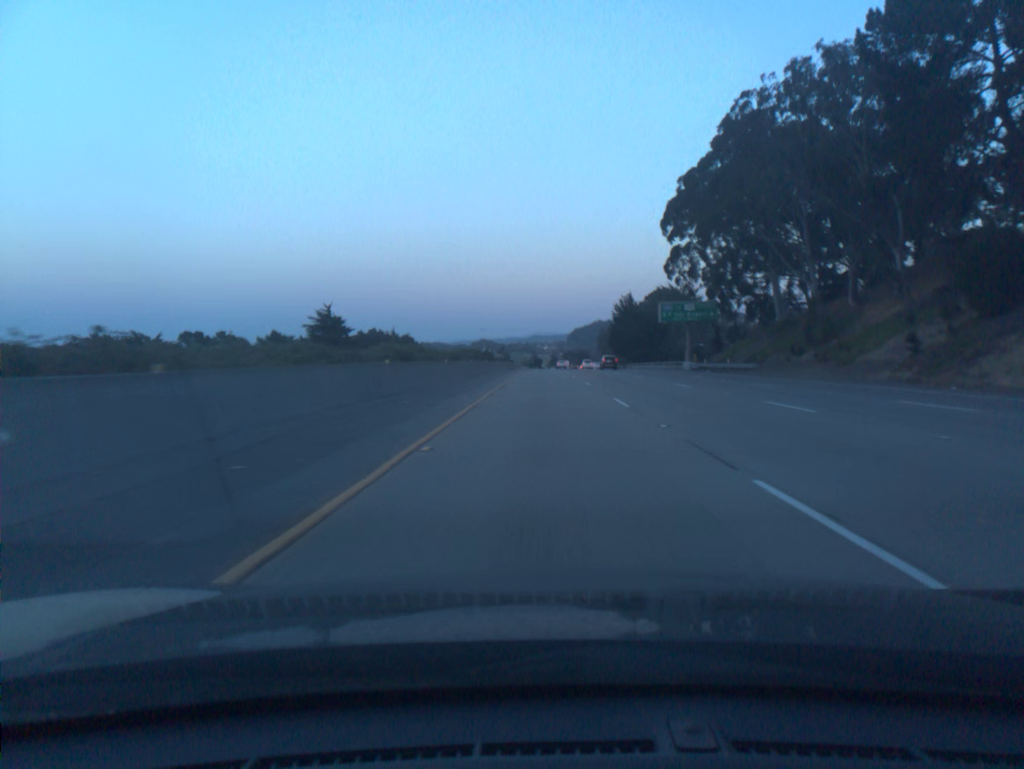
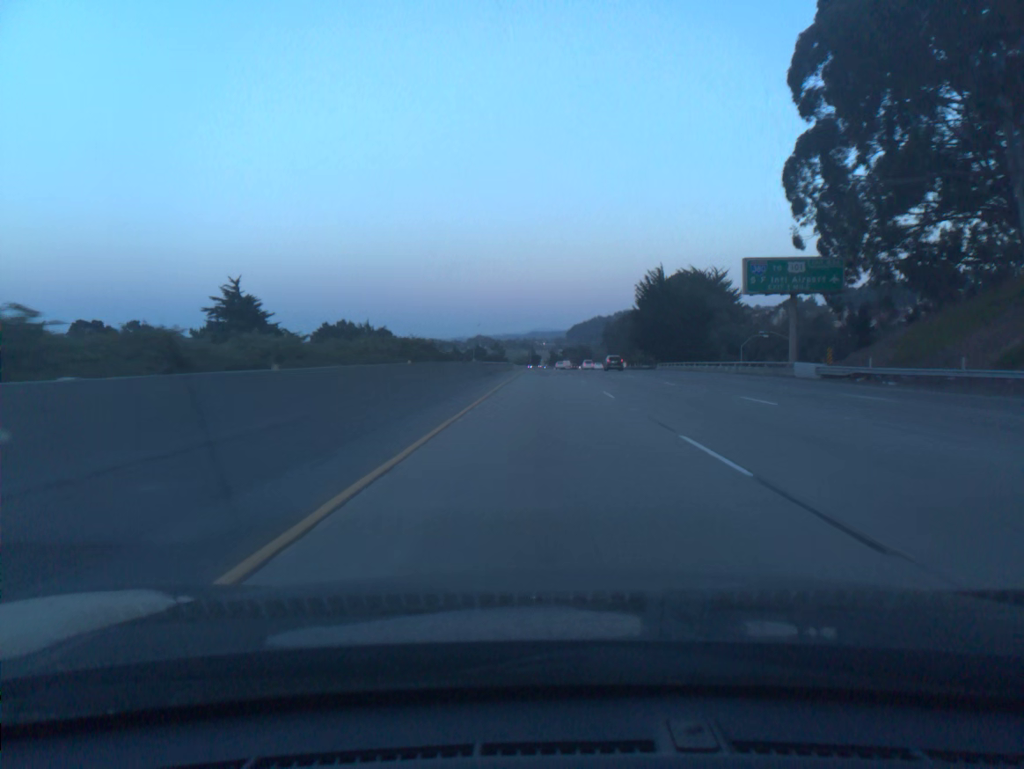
(0.0, +39.7) m; 0°
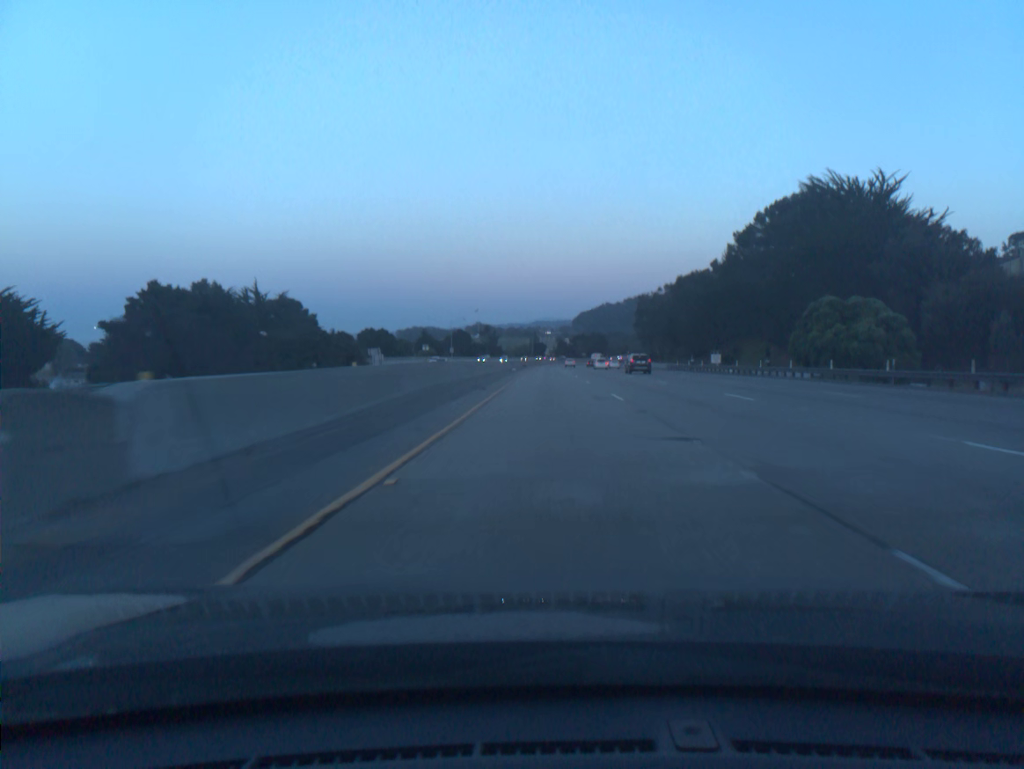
(0.0, +99.0) m; 0°
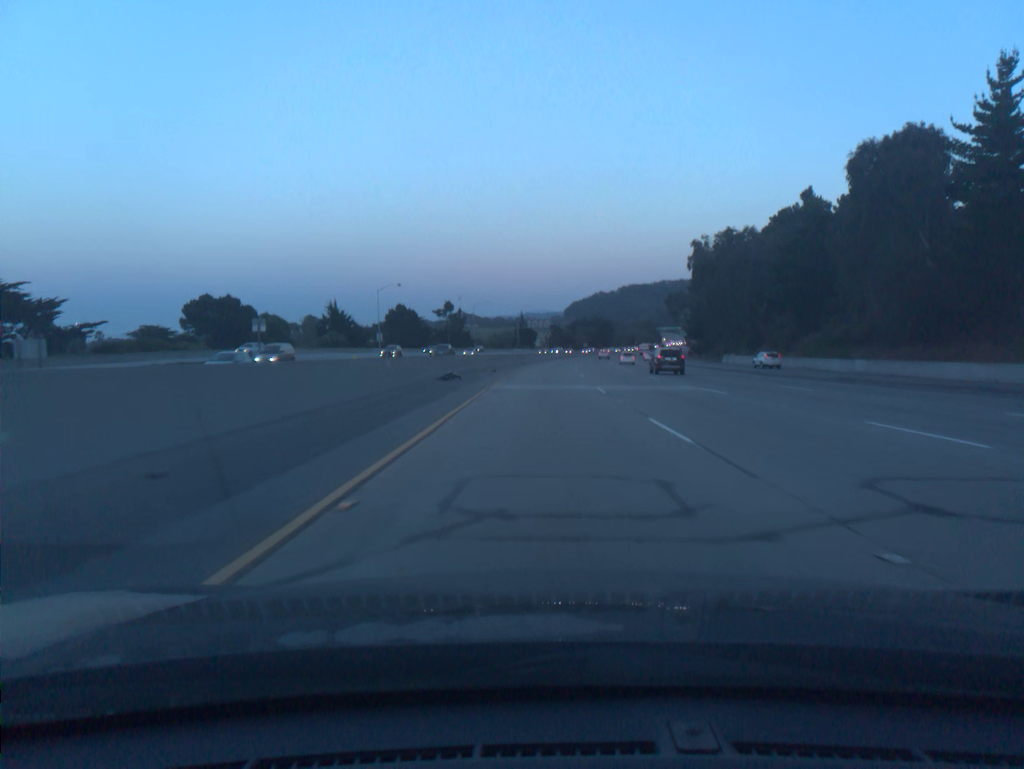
(+0.7, +99.0) m; +1°
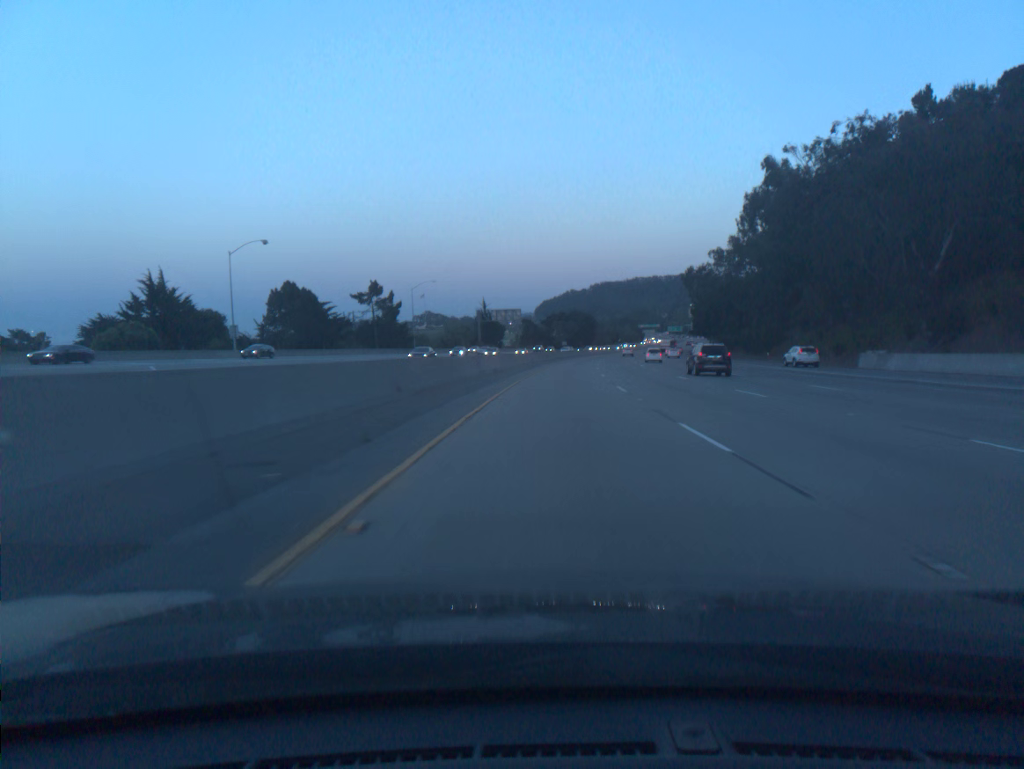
(+0.4, +59.6) m; +2°
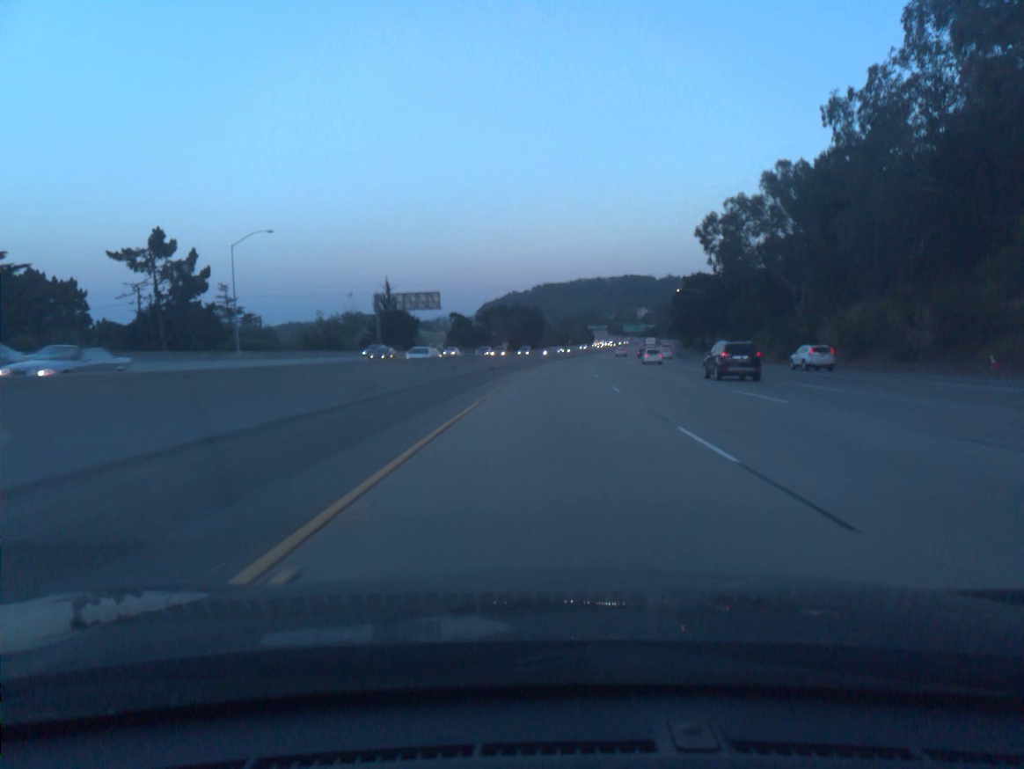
(+2.3, +59.4) m; +4°
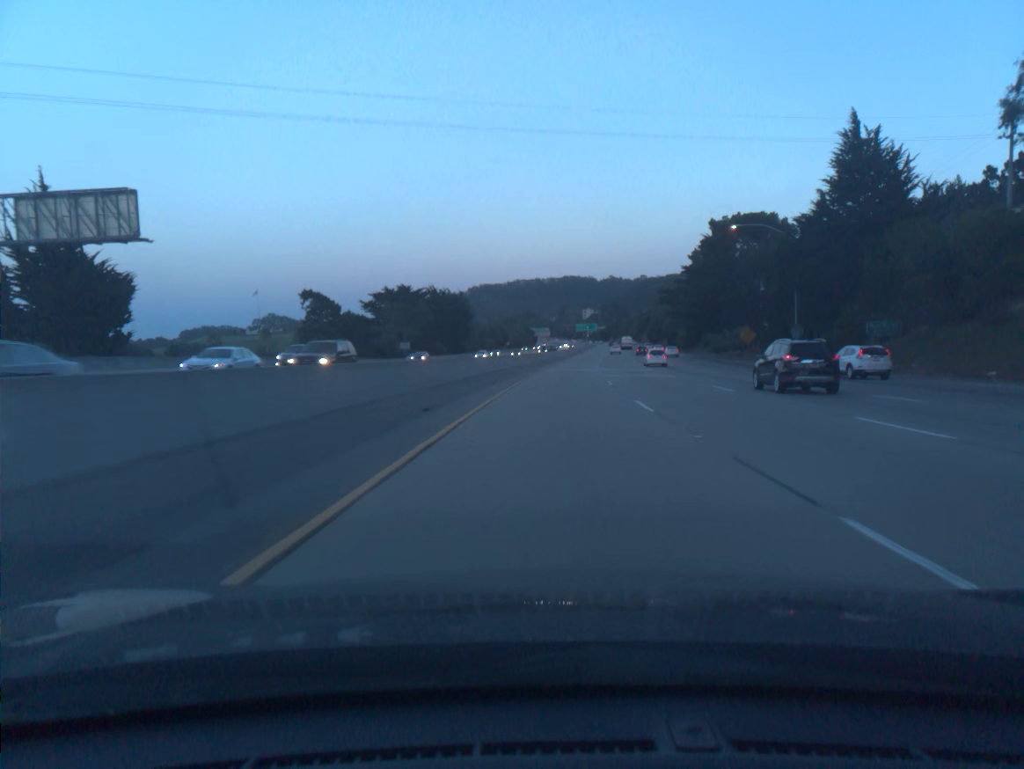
(+3.1, +79.1) m; +4°
